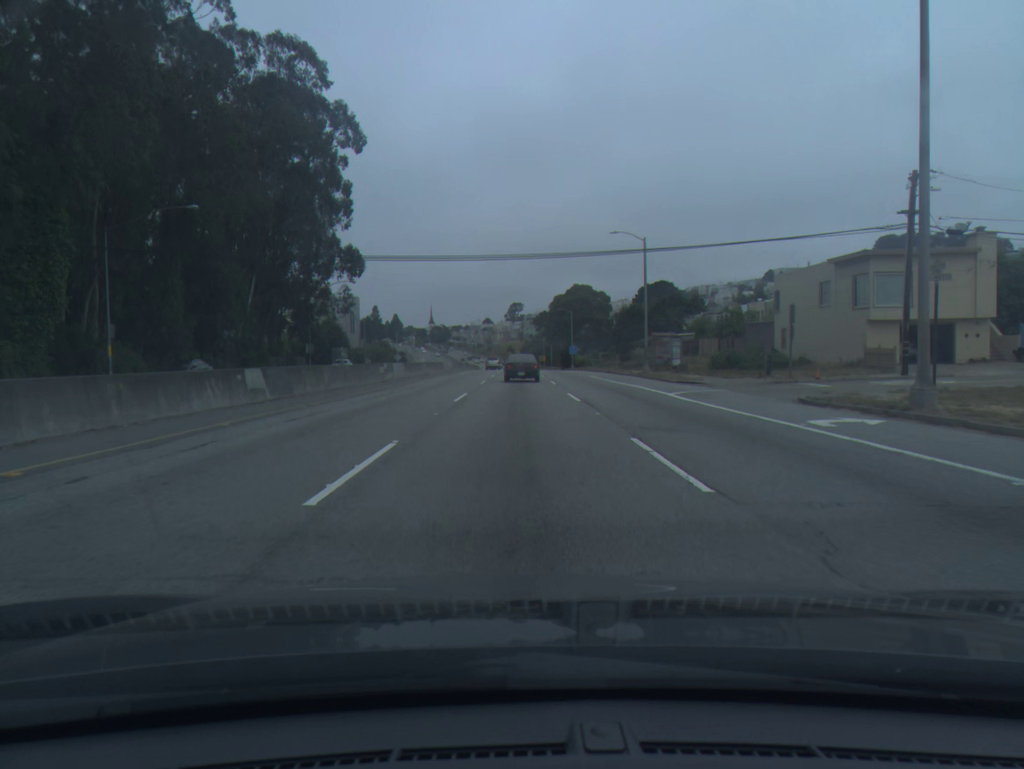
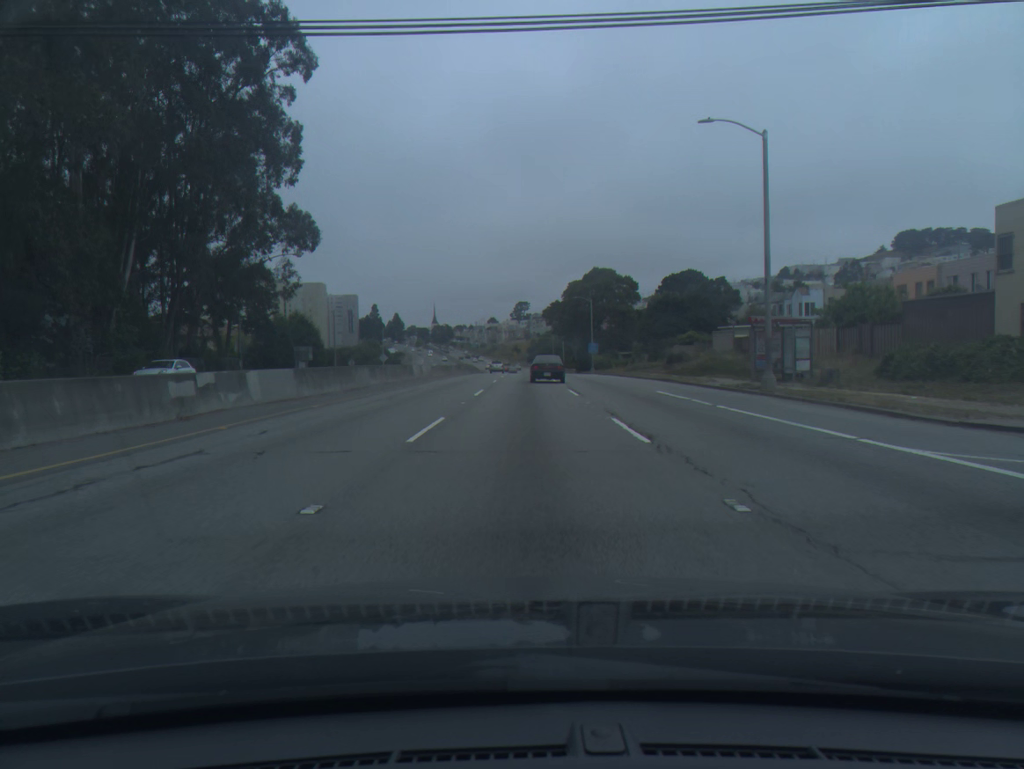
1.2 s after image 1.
(-0.1, +24.9) m; 0°
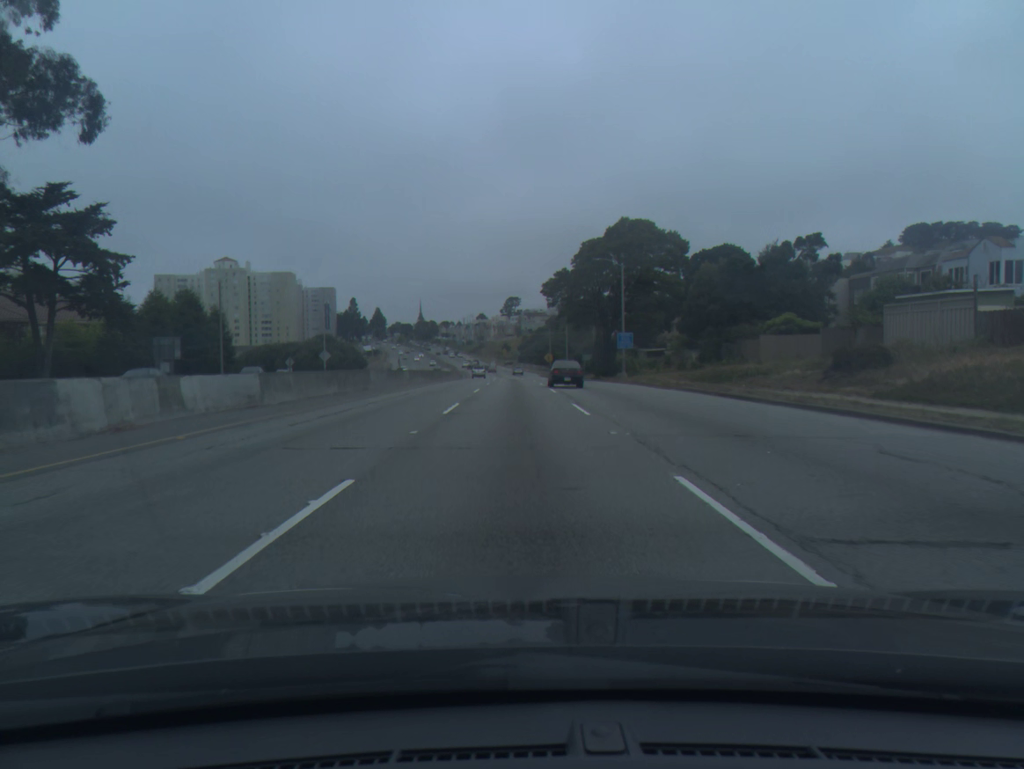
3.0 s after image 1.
(+0.2, +37.4) m; +1°
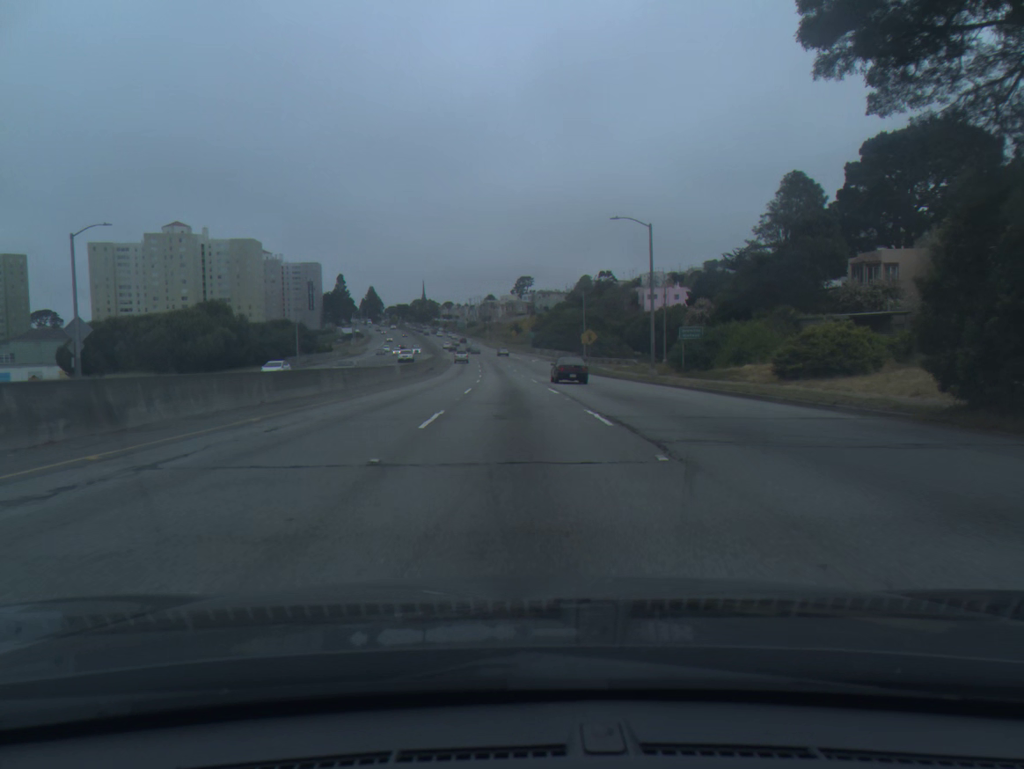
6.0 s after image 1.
(-0.5, +63.1) m; -1°
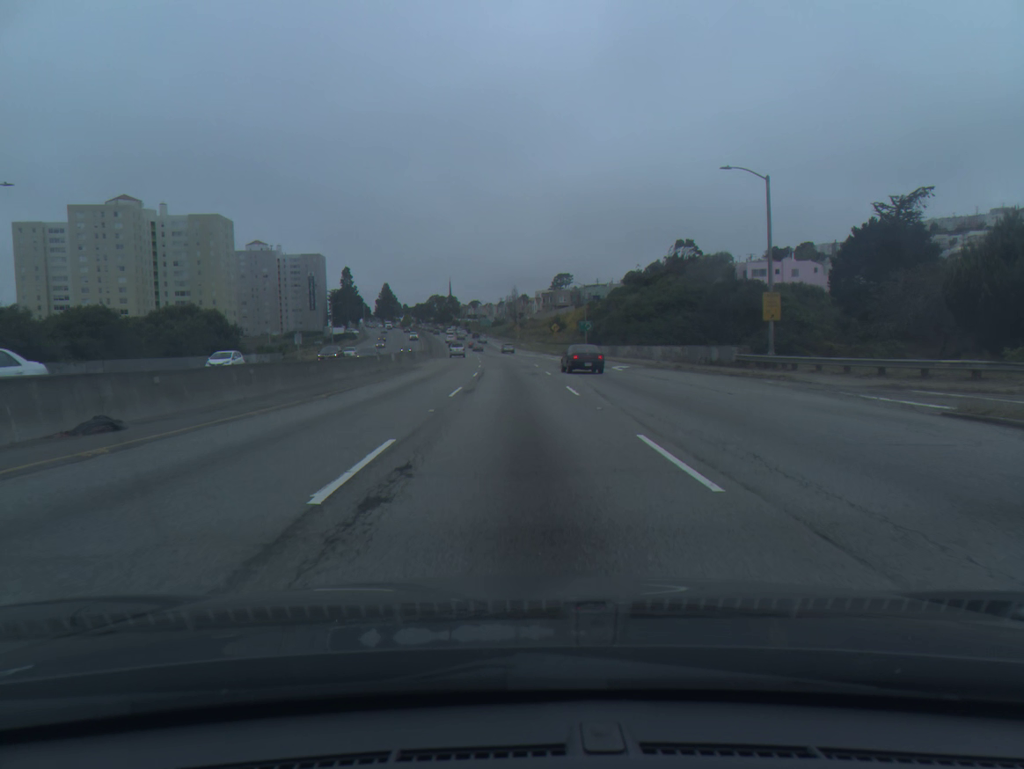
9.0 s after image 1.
(-1.6, +66.7) m; -2°
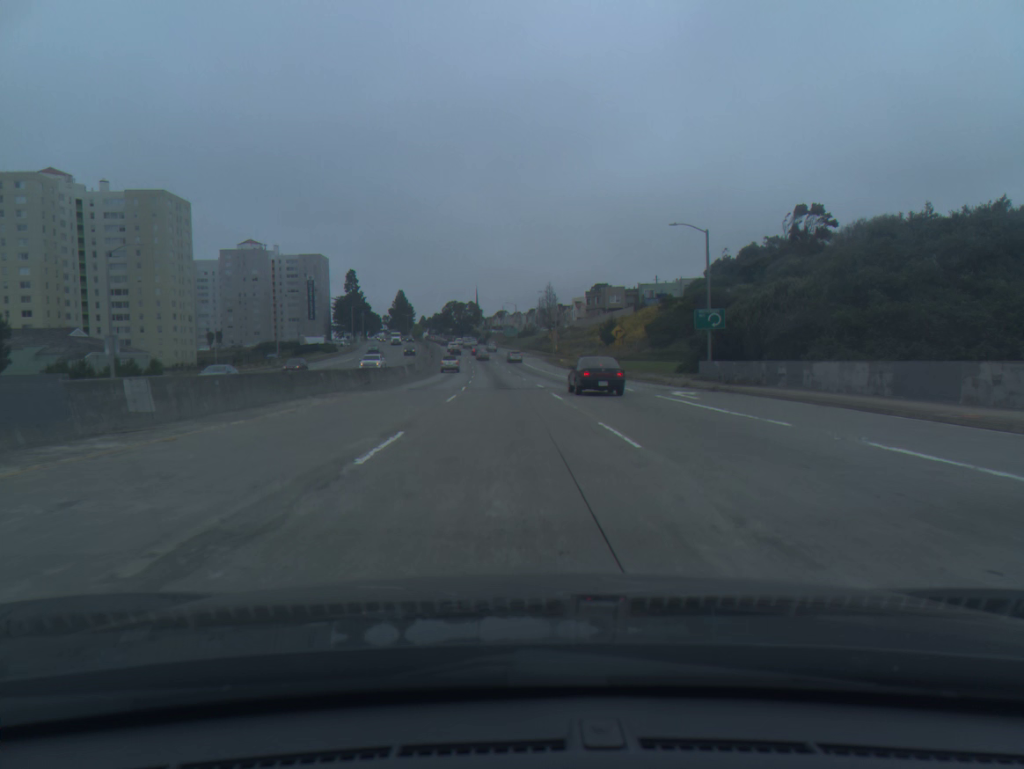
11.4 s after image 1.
(-0.9, +55.8) m; -2°
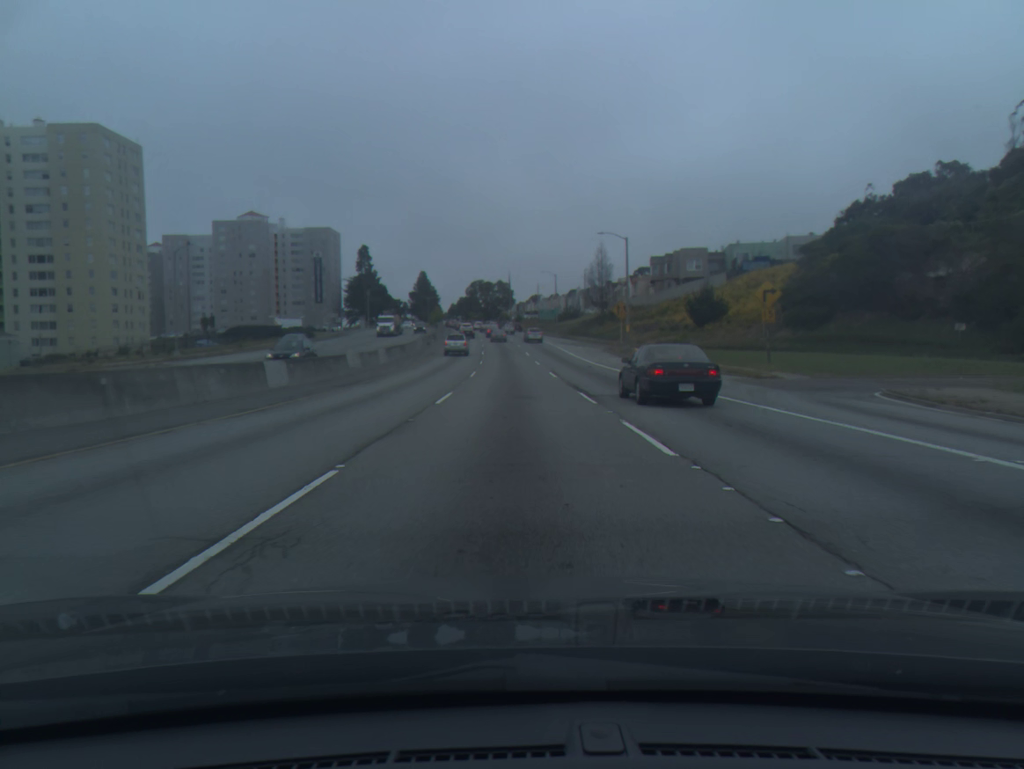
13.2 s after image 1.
(-0.9, +42.6) m; -2°
